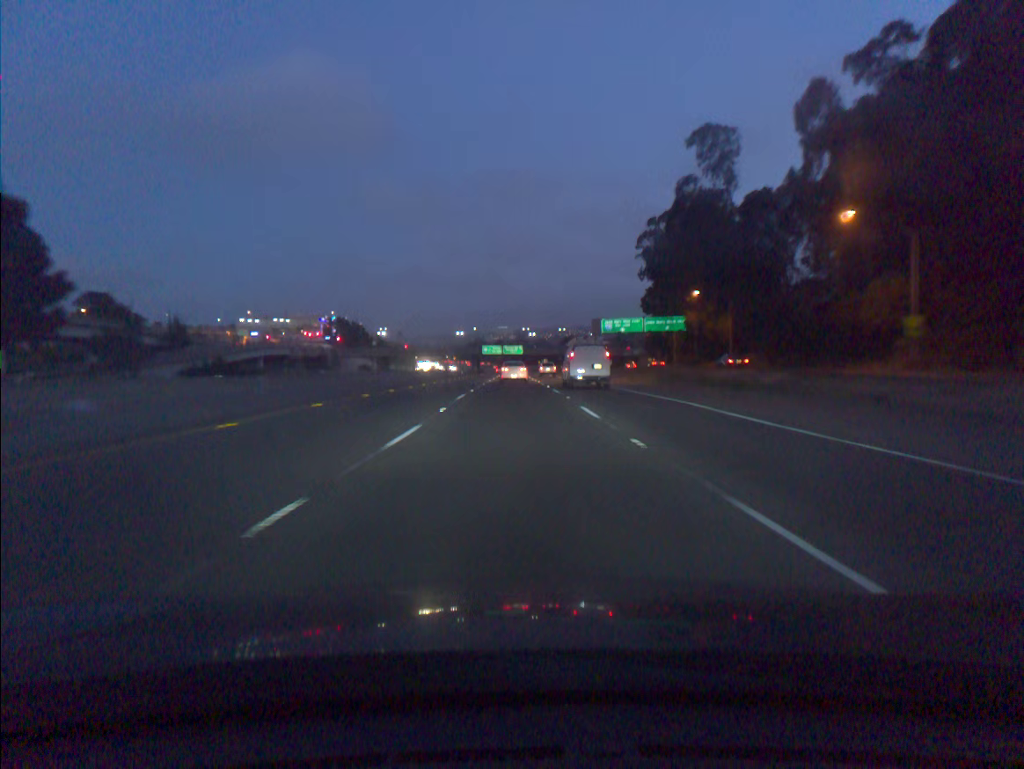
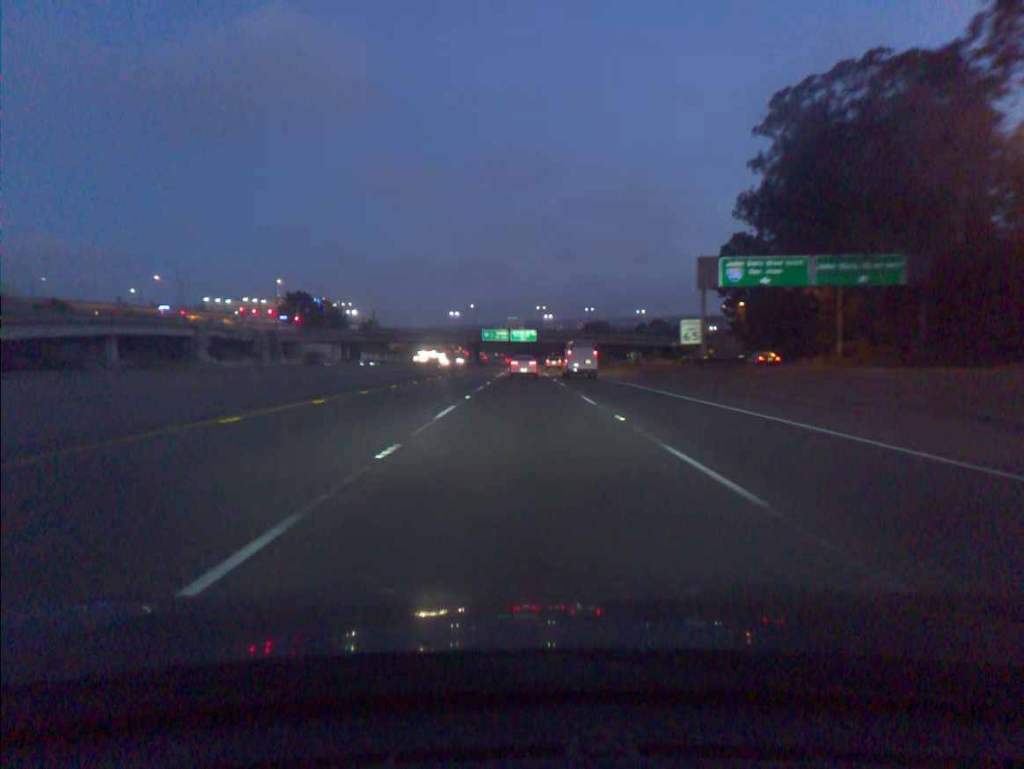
(-0.6, +69.7) m; -1°
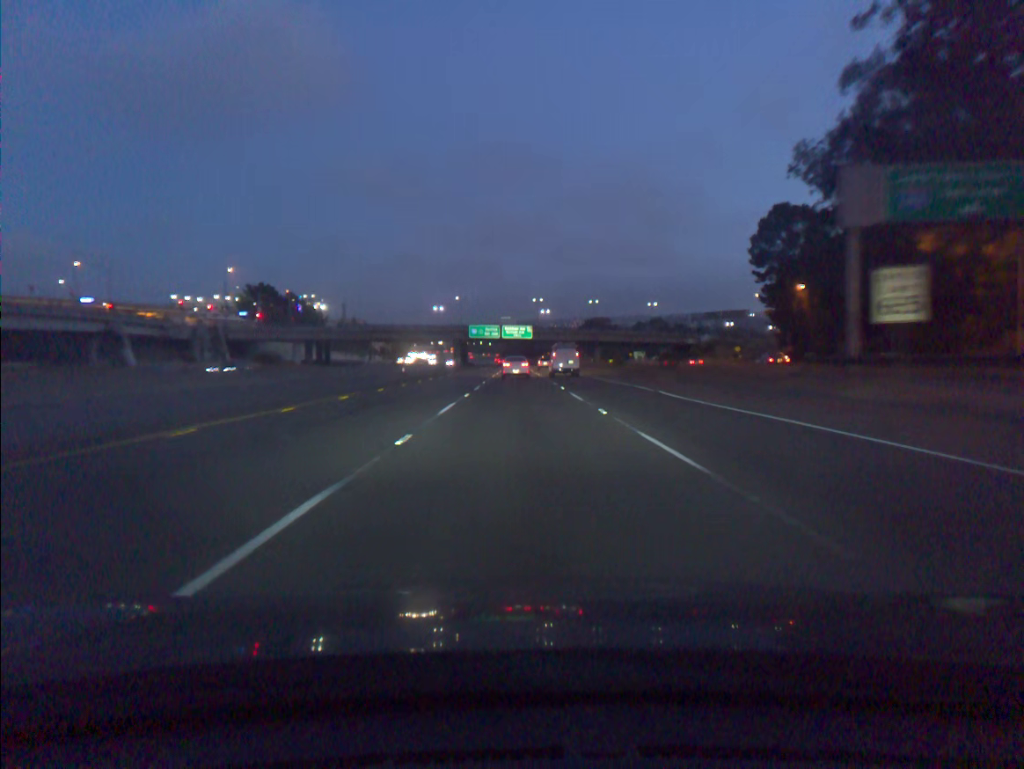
(+0.1, +27.8) m; +1°
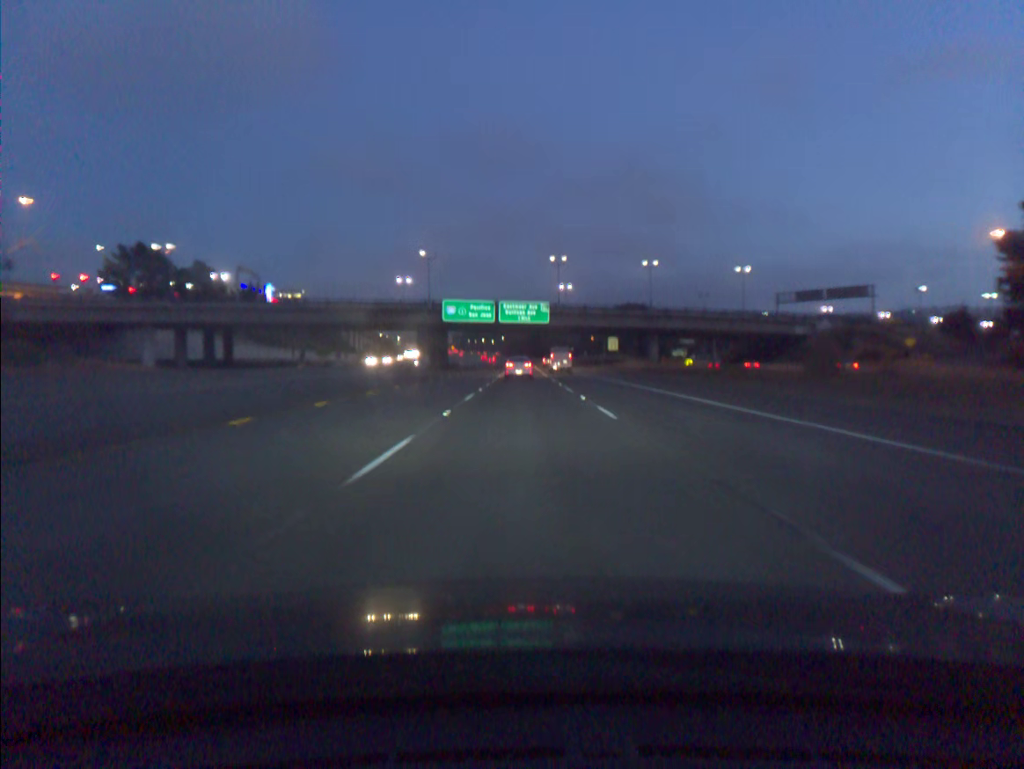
(-0.2, +69.4) m; 0°
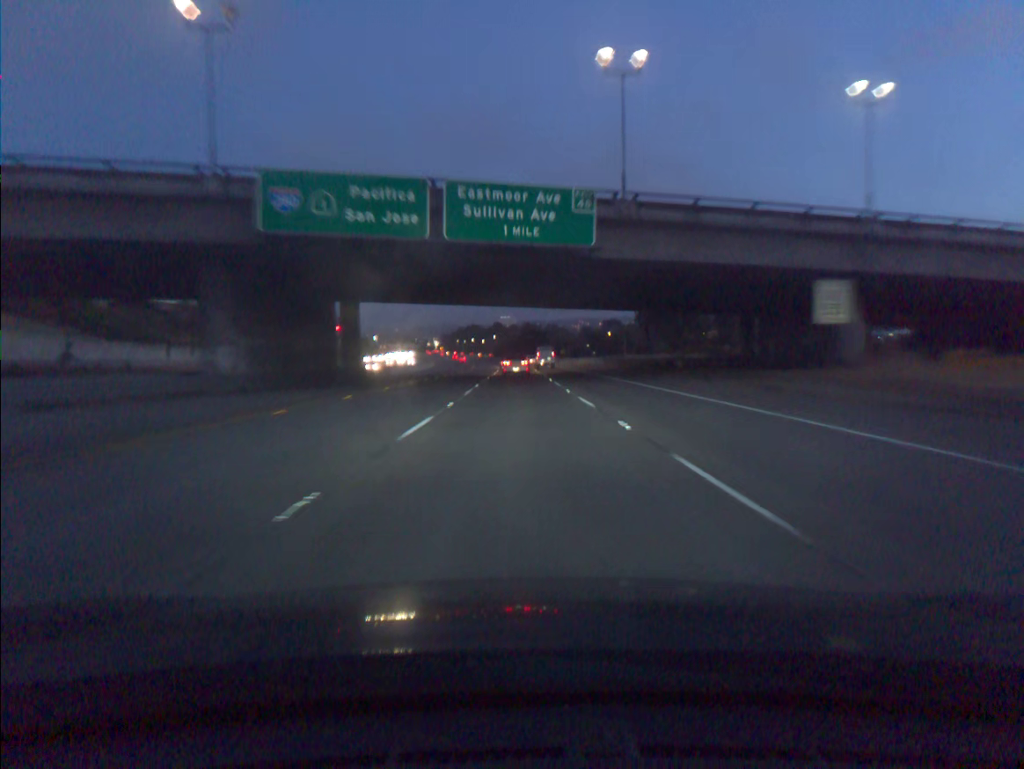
(+0.5, +69.3) m; 0°
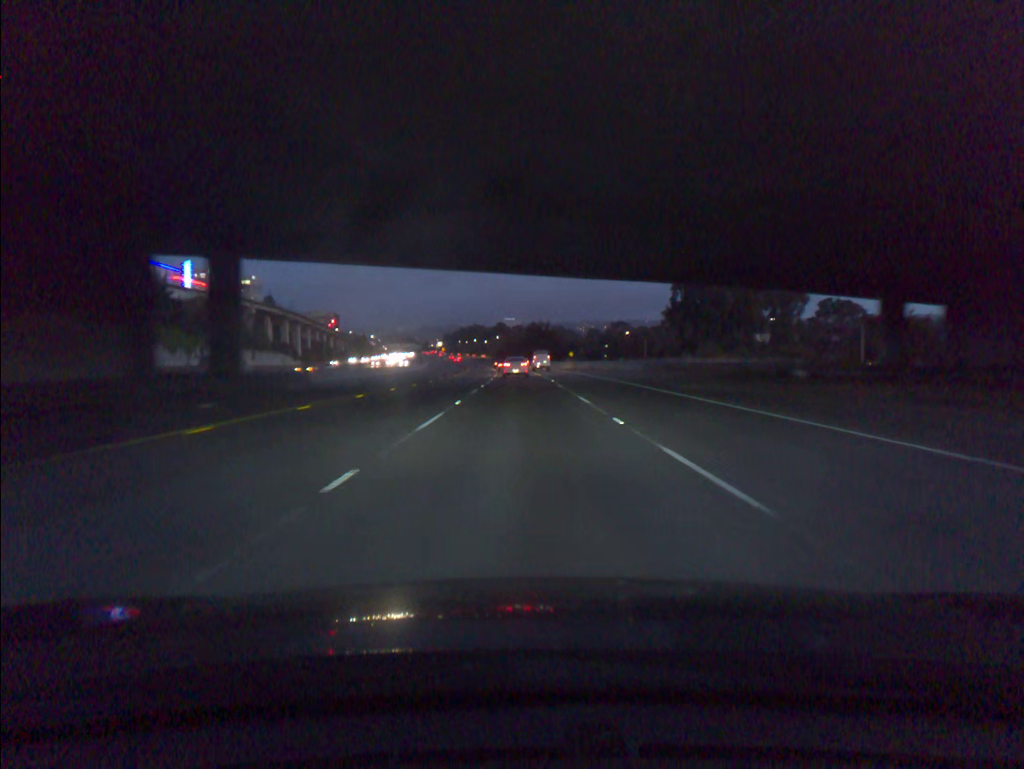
(-0.1, +27.7) m; 0°
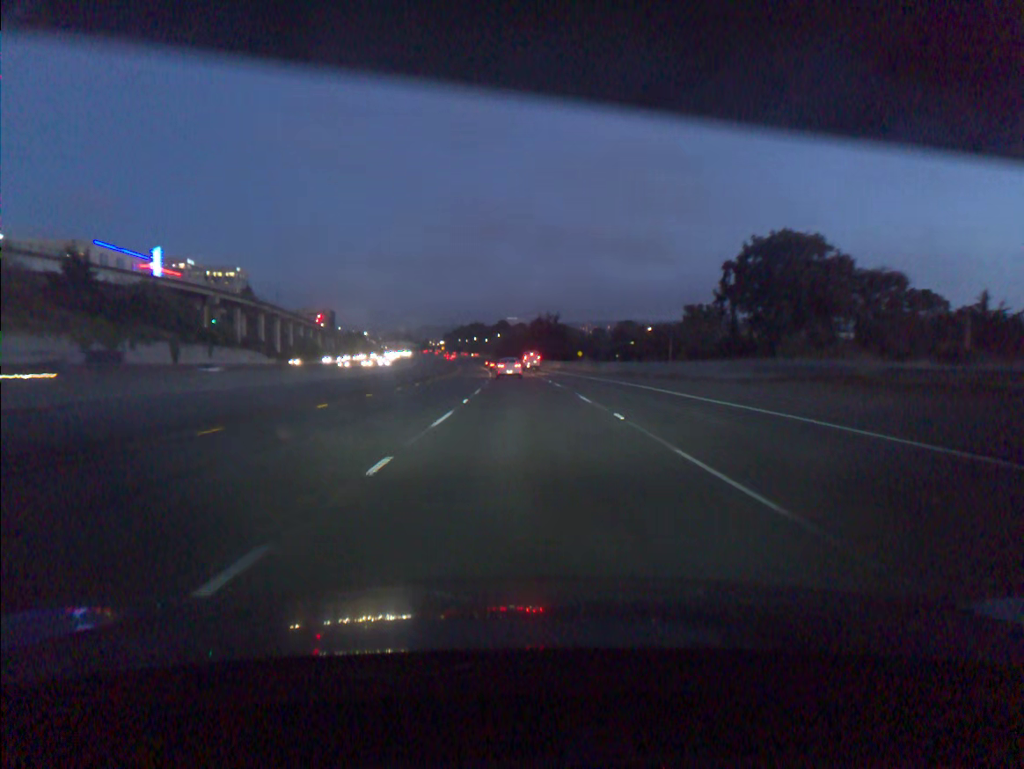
(-0.1, +27.9) m; 0°
